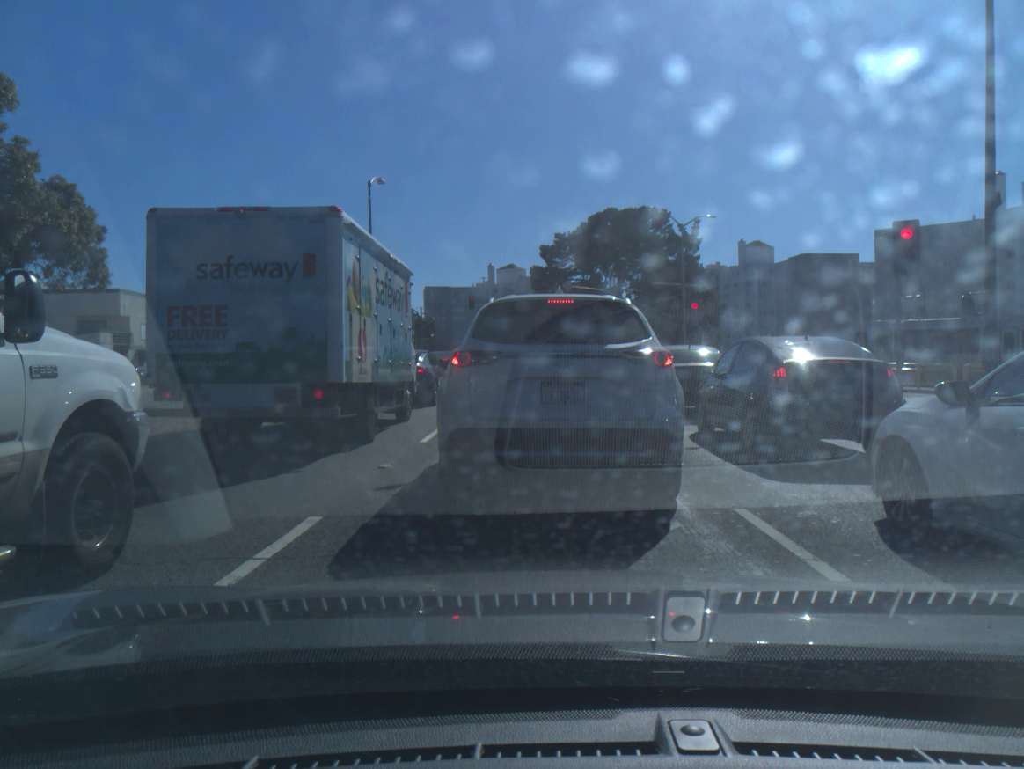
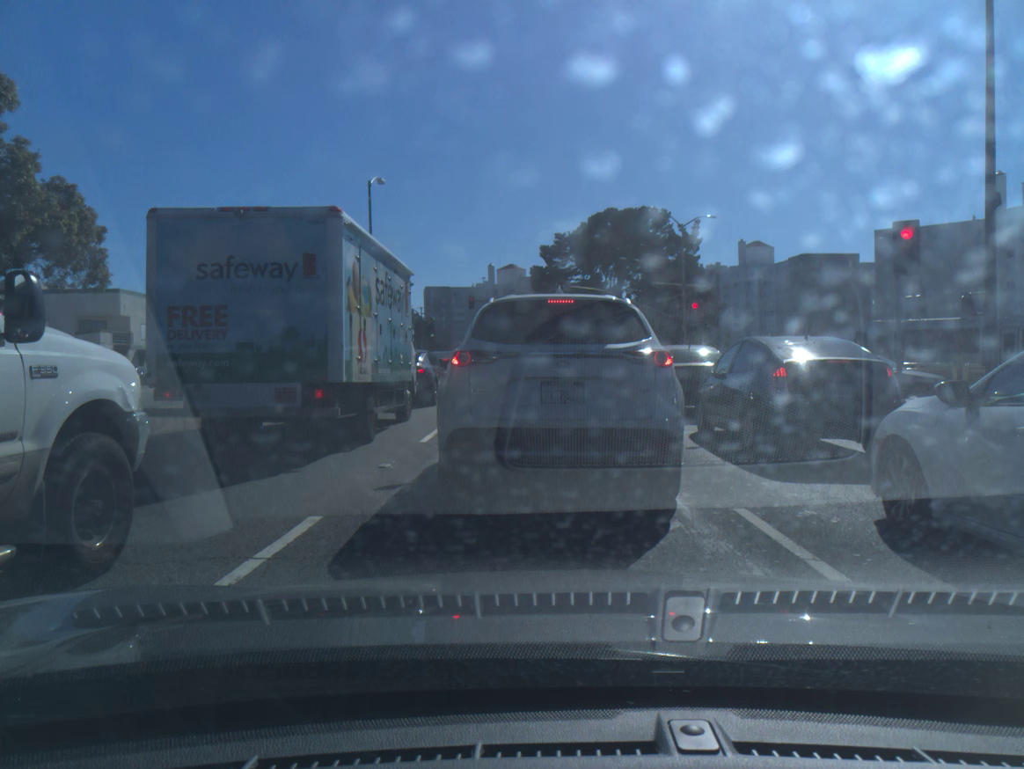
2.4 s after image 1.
(0.0, 0.0) m; 0°
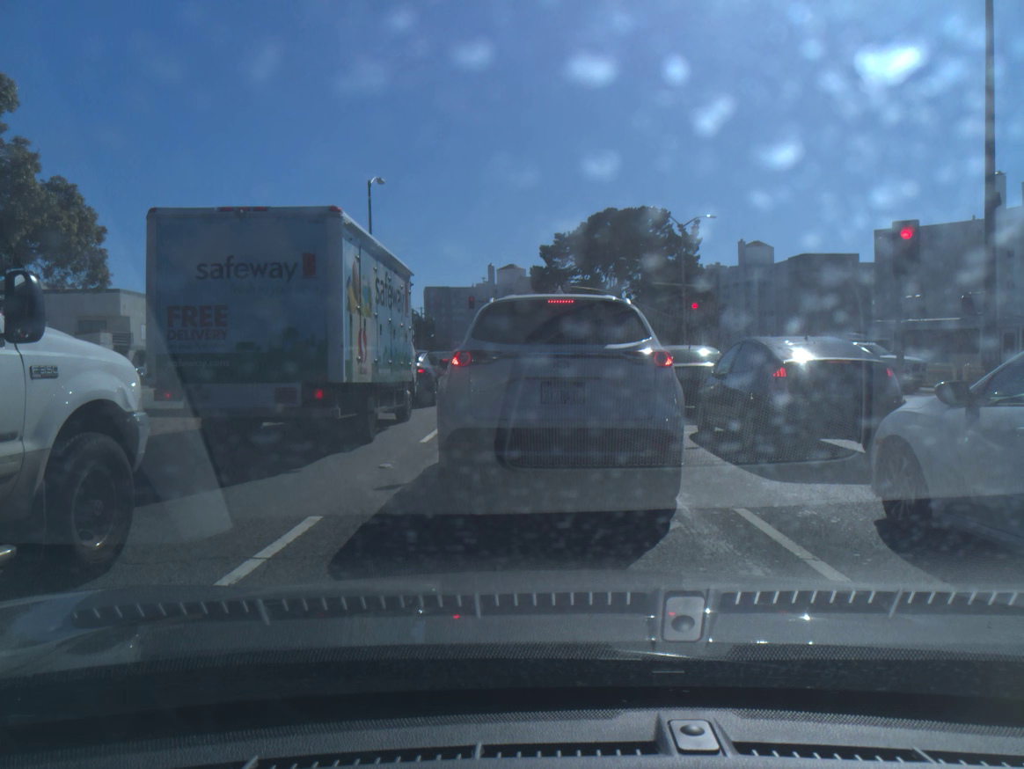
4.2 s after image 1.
(0.0, 0.0) m; 0°
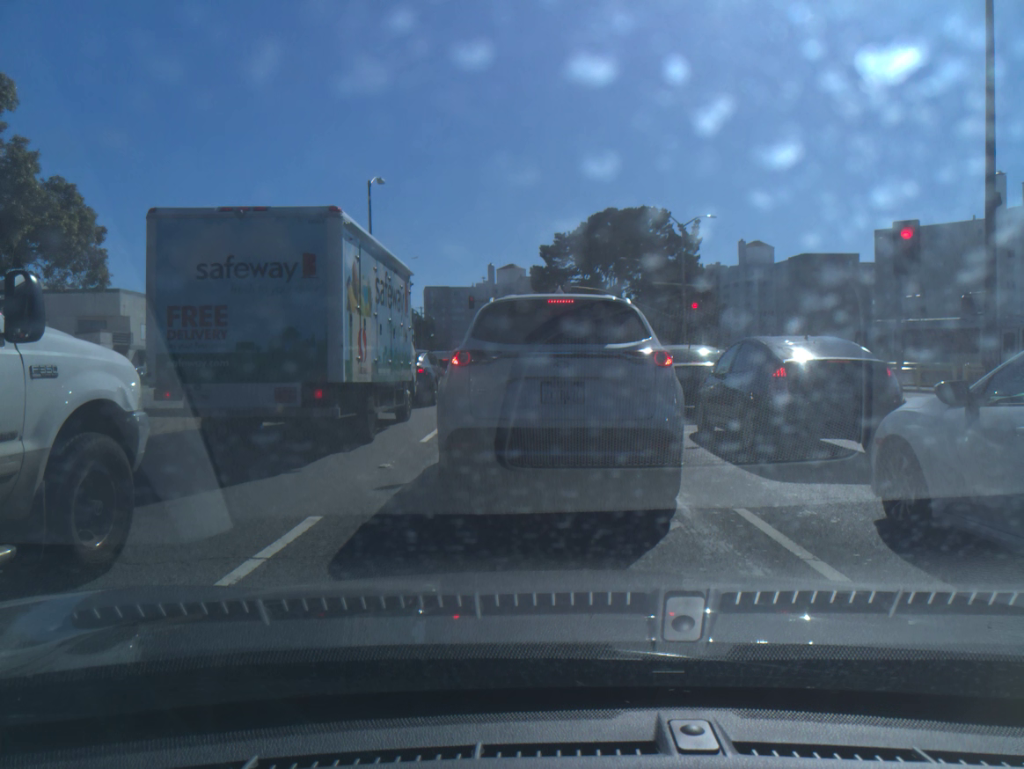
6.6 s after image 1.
(0.0, 0.0) m; 0°
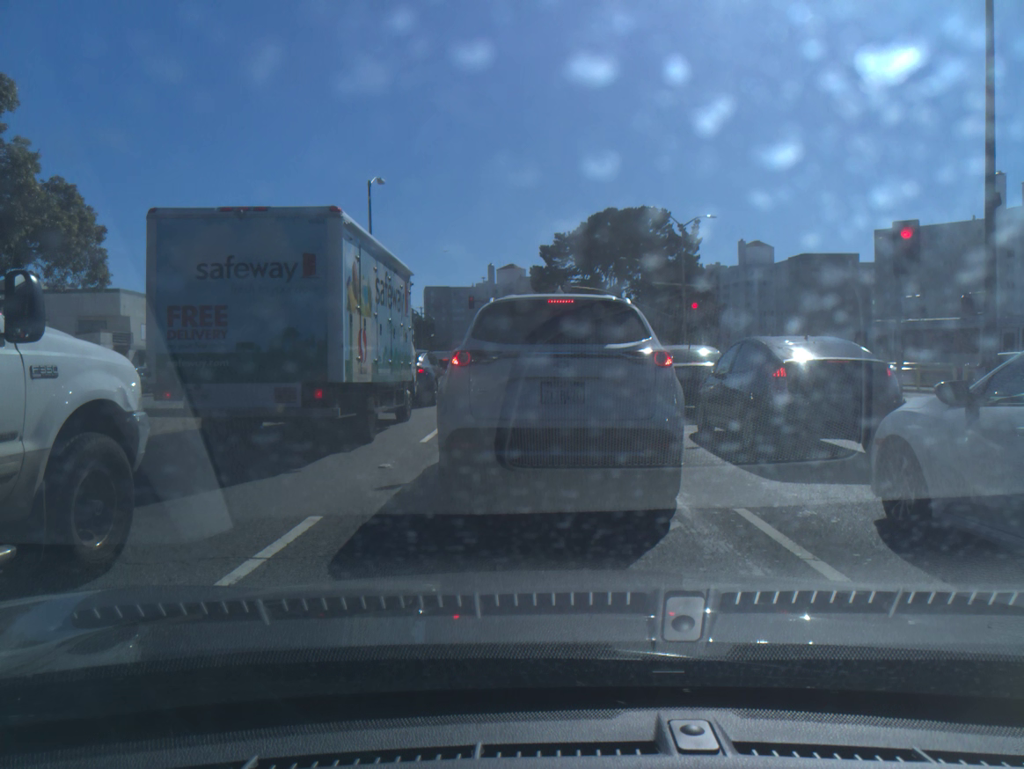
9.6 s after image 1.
(0.0, 0.0) m; 0°
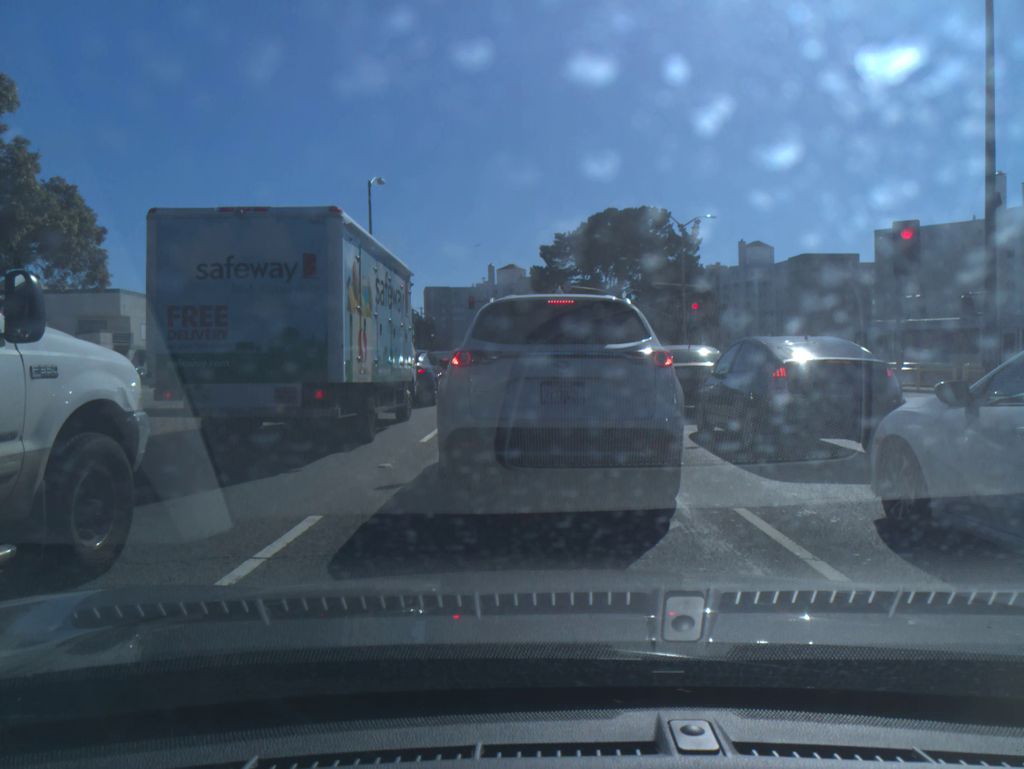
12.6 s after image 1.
(0.0, 0.0) m; 0°
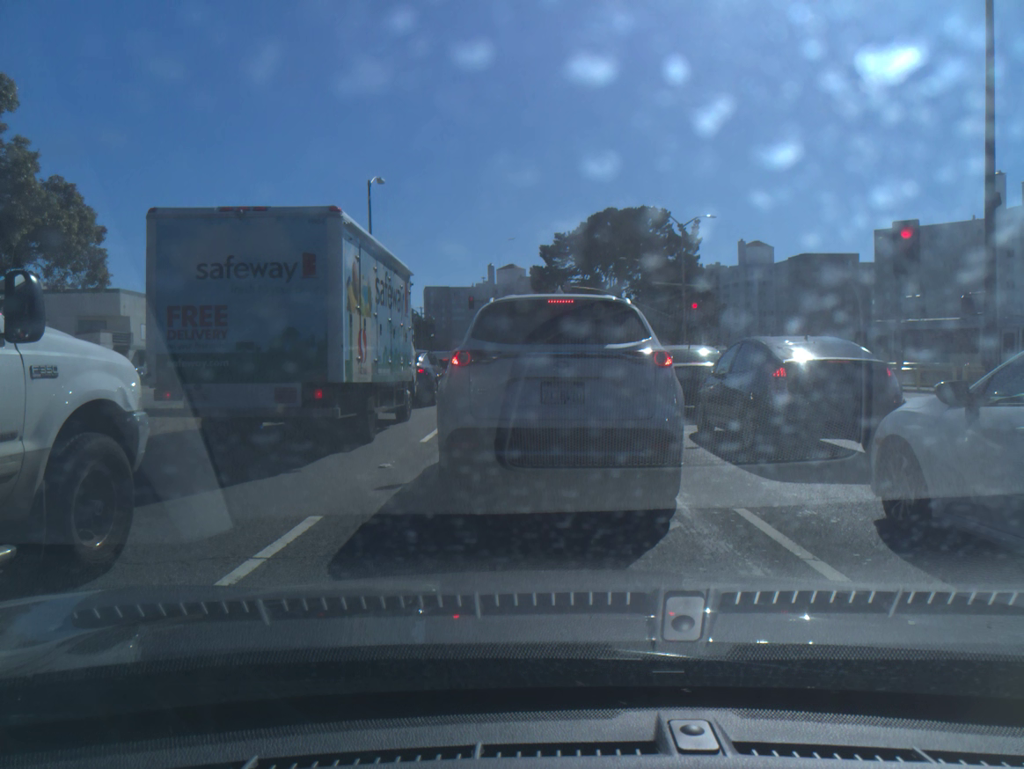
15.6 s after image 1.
(0.0, 0.0) m; 0°
